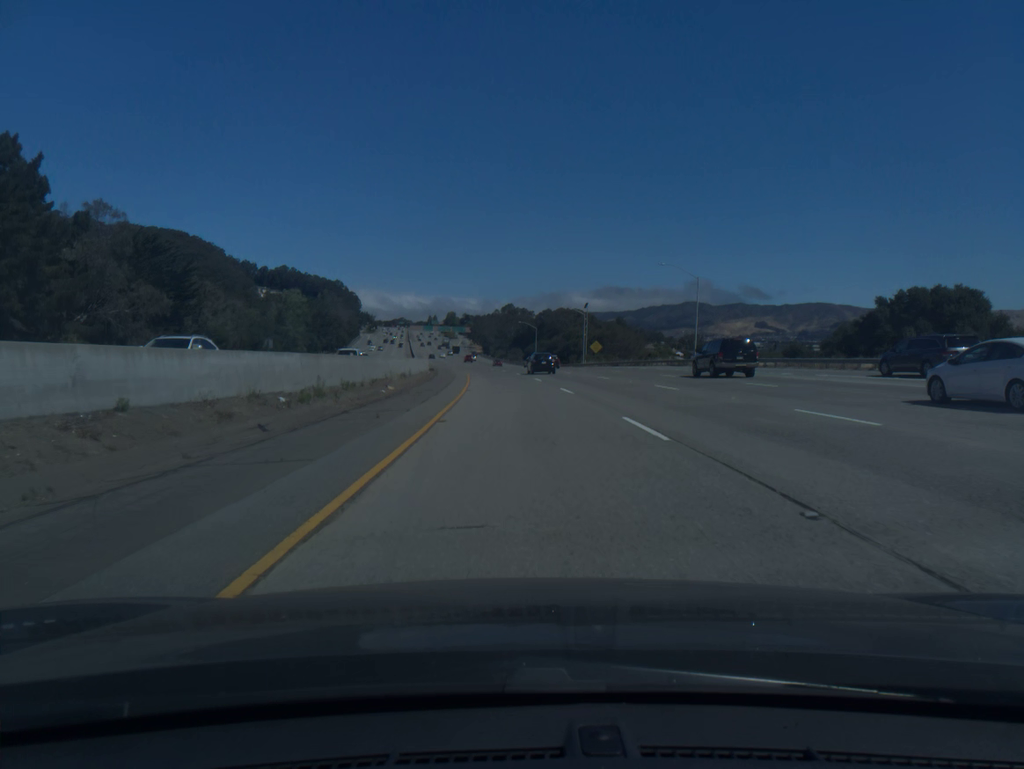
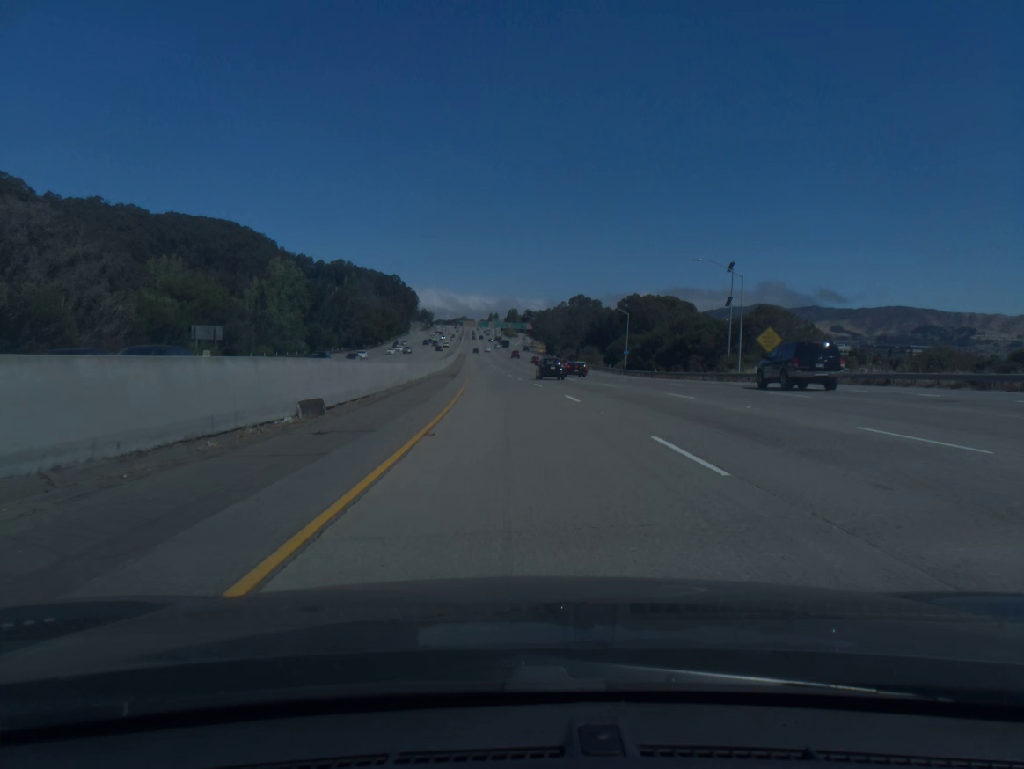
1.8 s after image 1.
(-2.6, +60.6) m; -5°
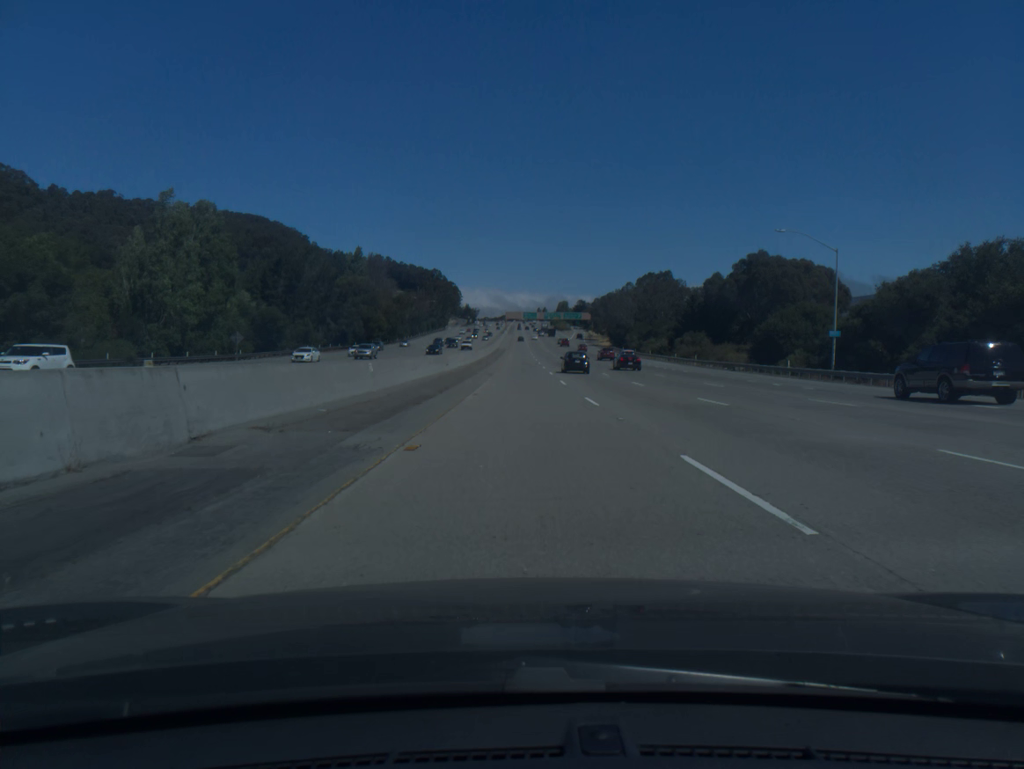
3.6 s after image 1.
(-2.2, +60.7) m; -4°
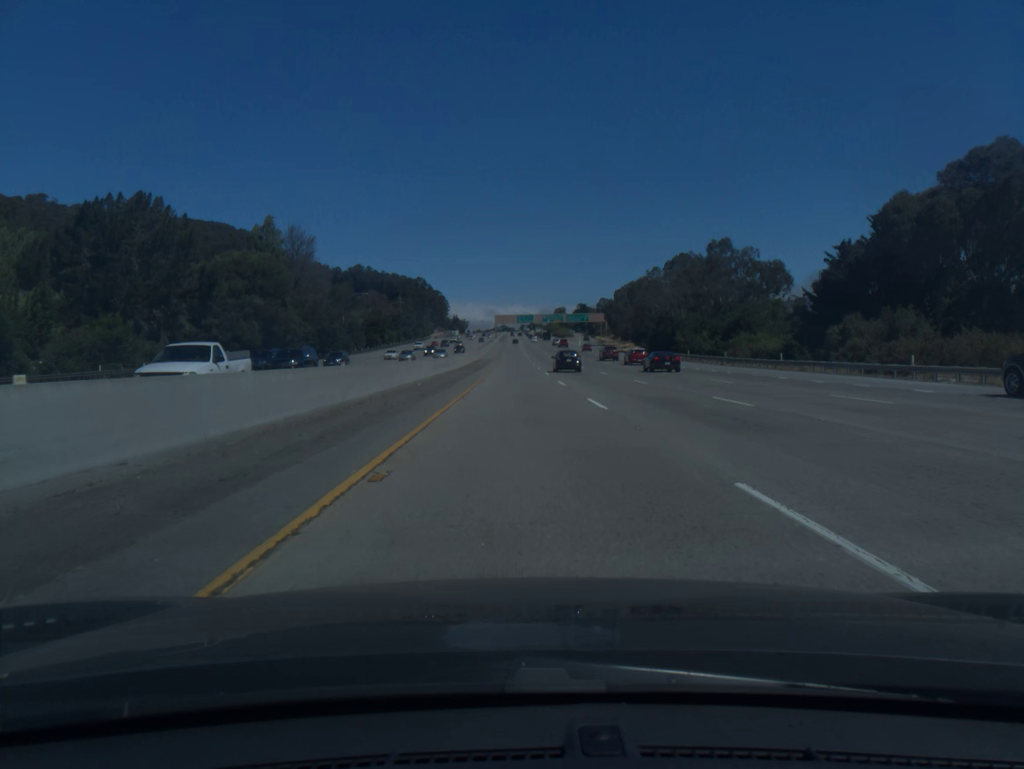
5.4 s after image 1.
(0.0, +60.7) m; 0°
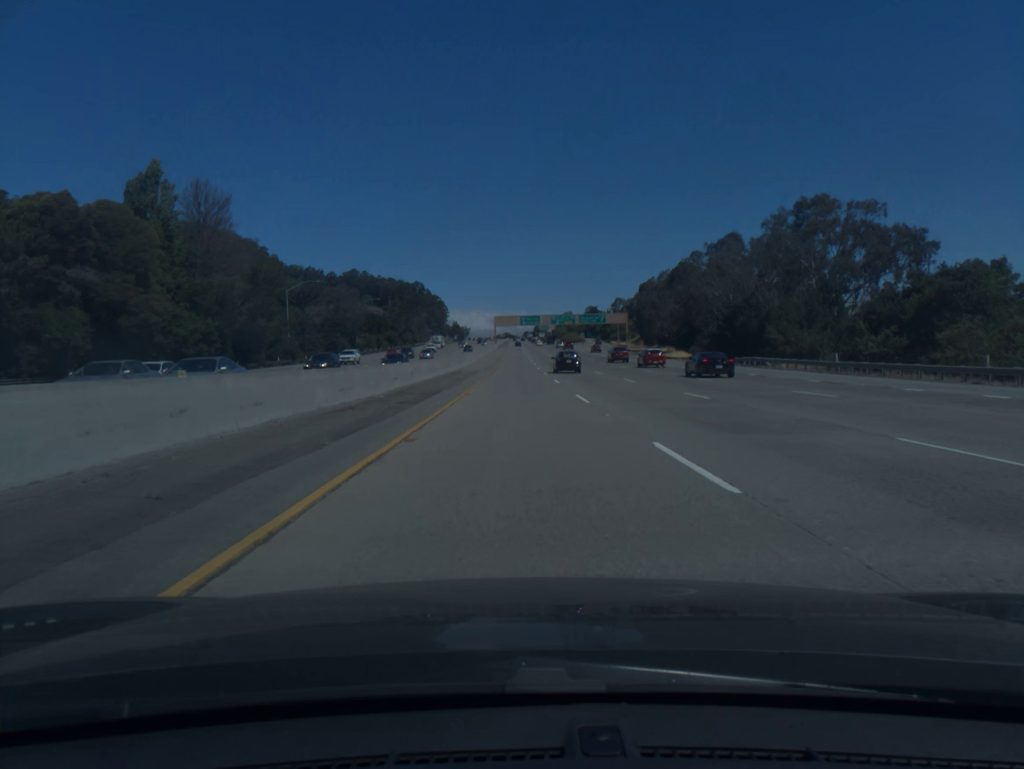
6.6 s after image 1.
(0.0, +40.3) m; 0°
